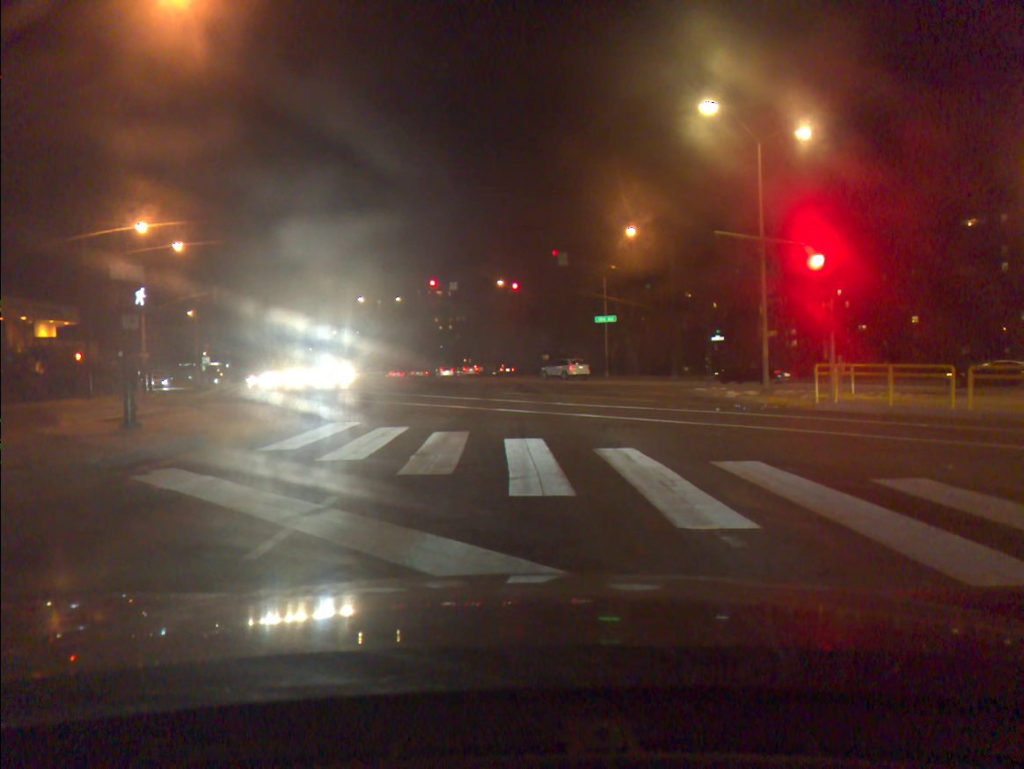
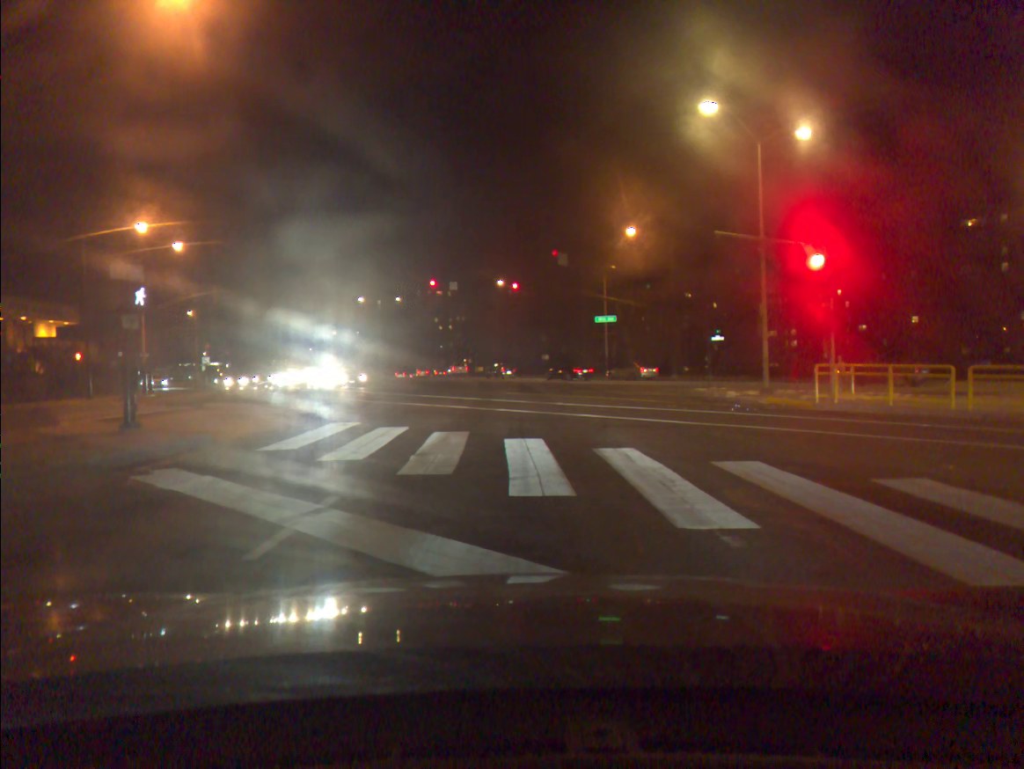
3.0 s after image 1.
(0.0, 0.0) m; 0°
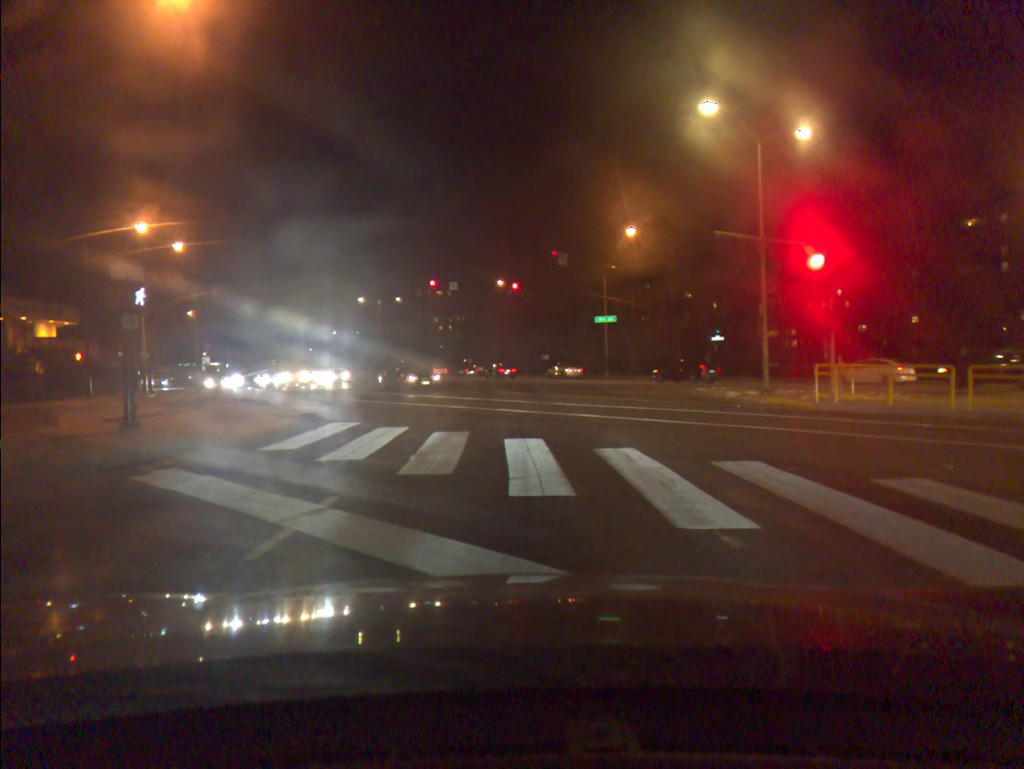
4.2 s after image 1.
(0.0, 0.0) m; 0°
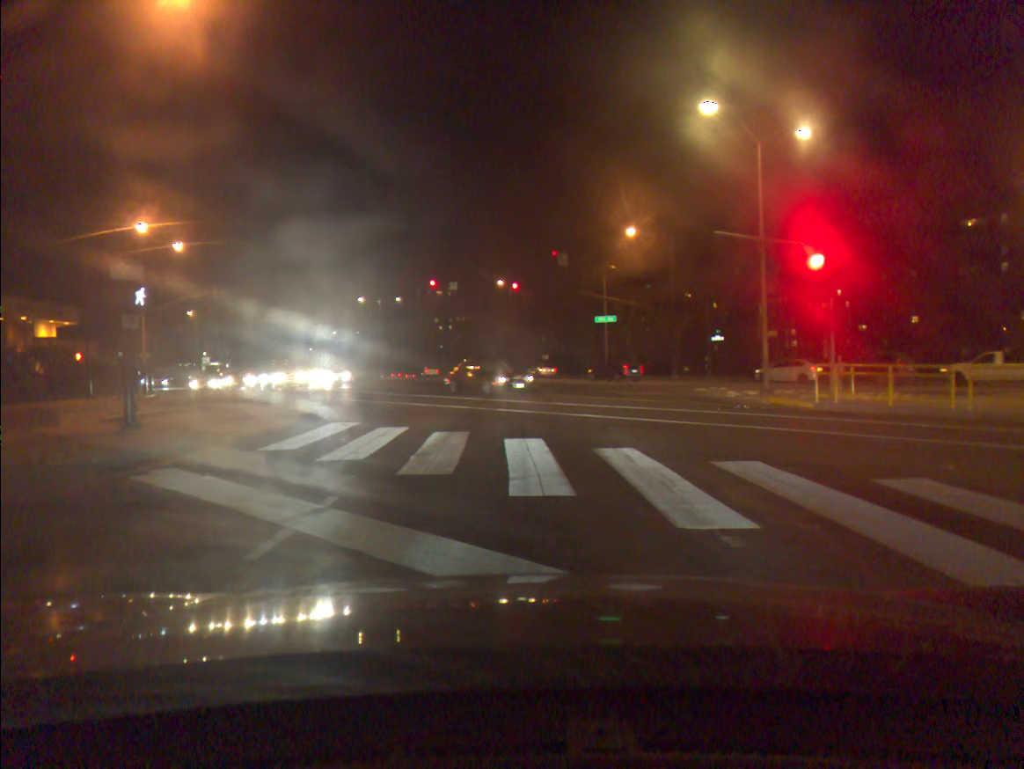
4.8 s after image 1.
(0.0, 0.0) m; 0°
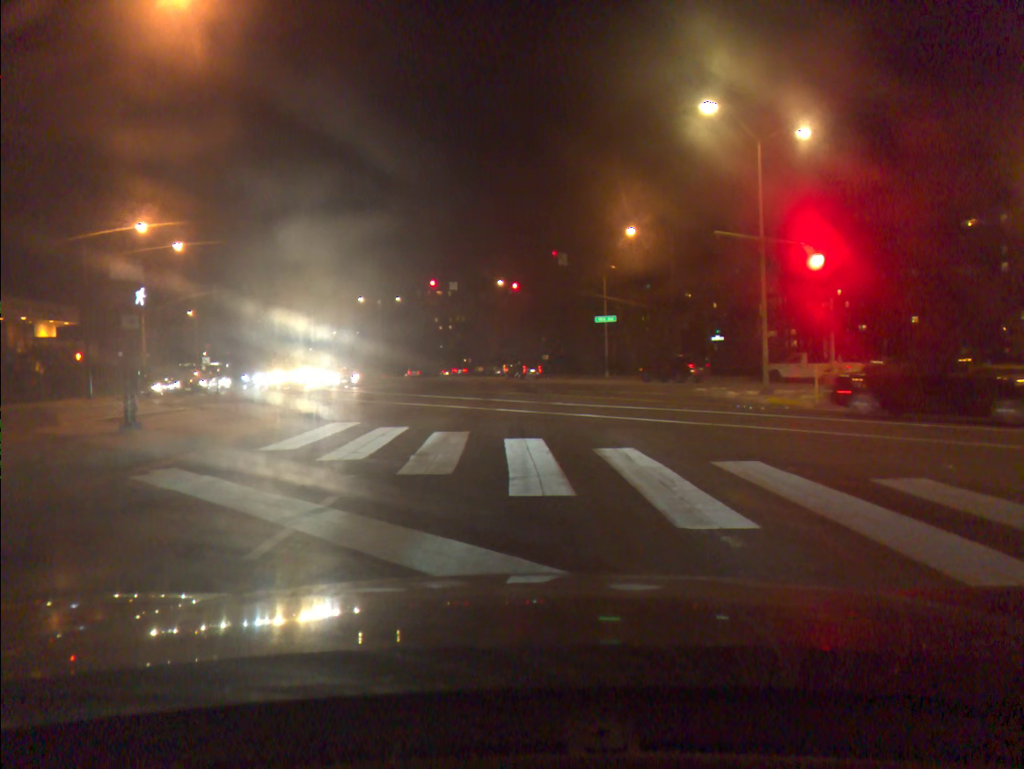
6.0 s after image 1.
(0.0, 0.0) m; 0°
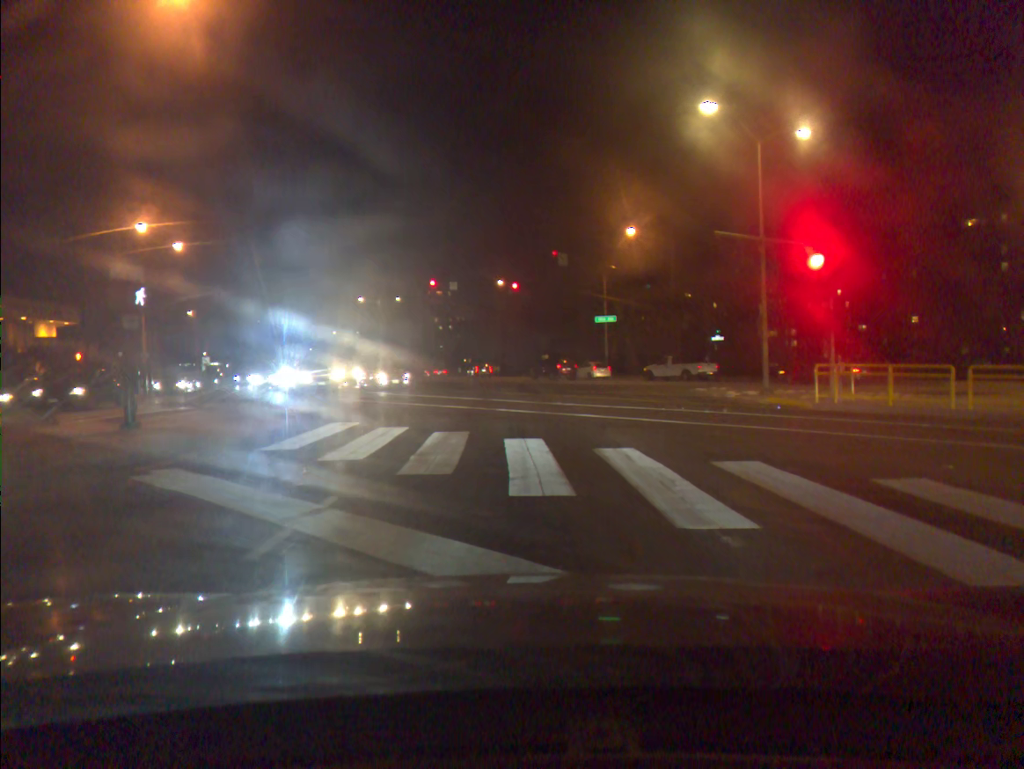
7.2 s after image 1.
(0.0, 0.0) m; 0°
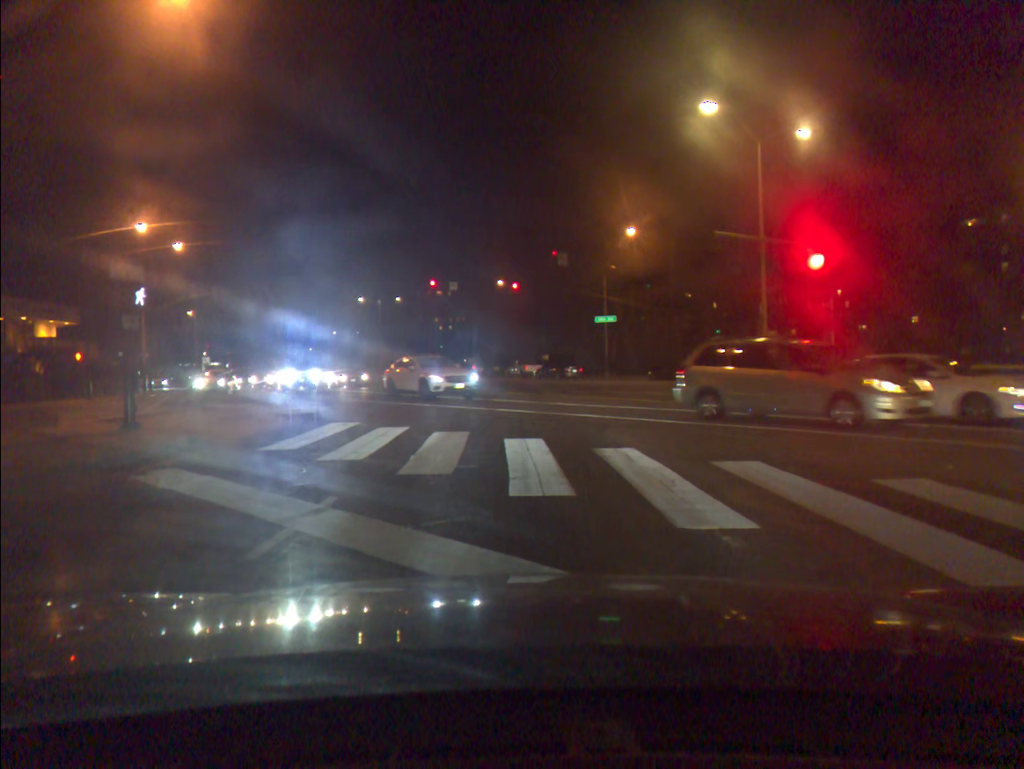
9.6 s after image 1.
(0.0, 0.0) m; 0°
